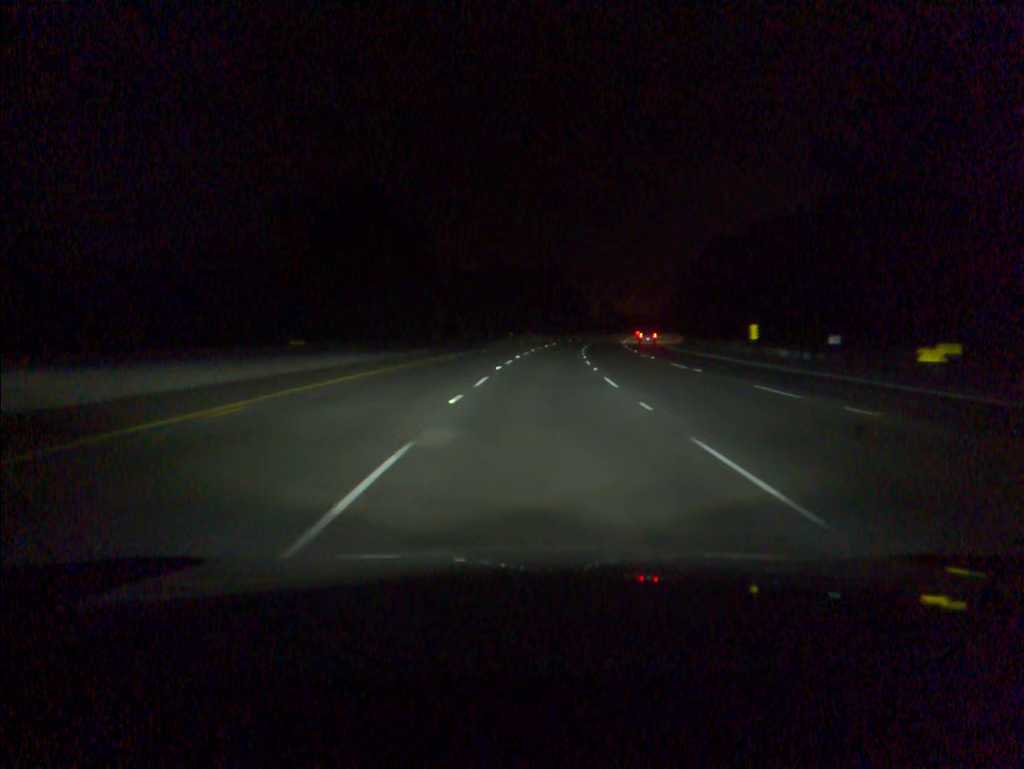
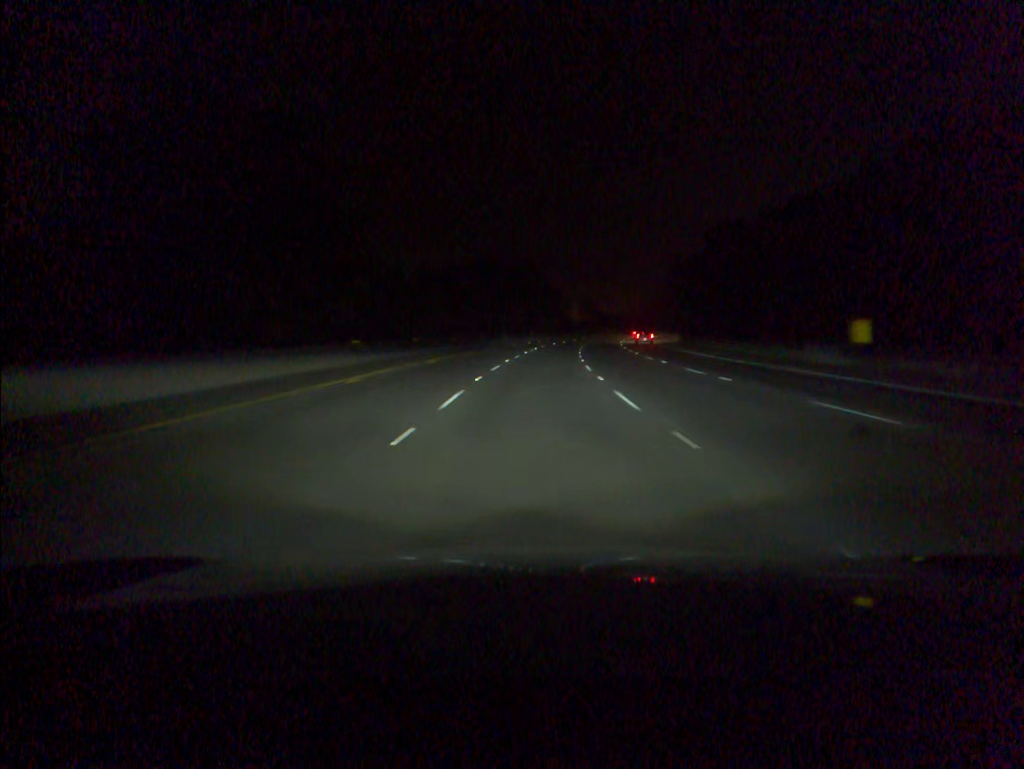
(+0.3, +19.4) m; +2°
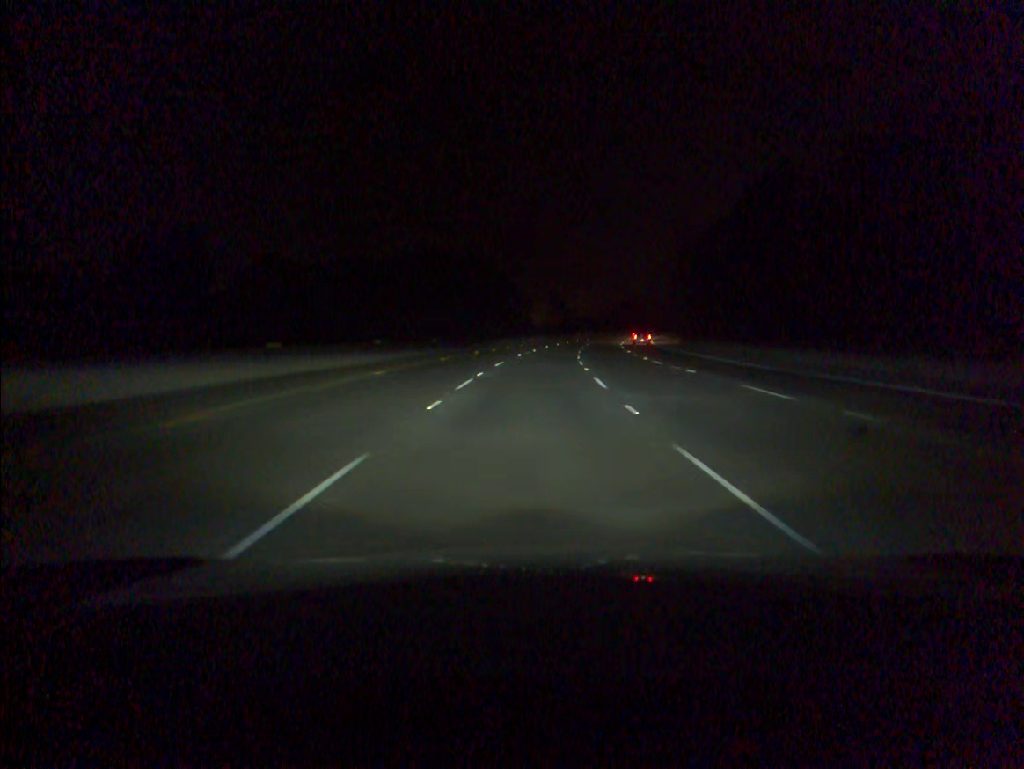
(+1.0, +38.9) m; +3°
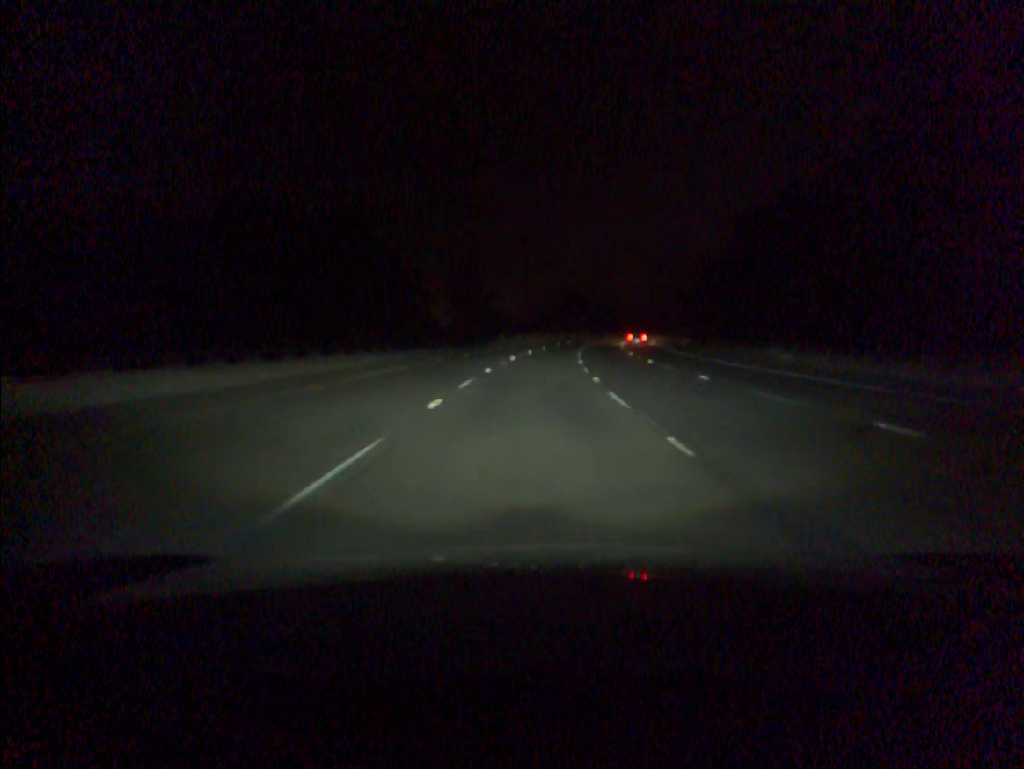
(+4.0, +77.7) m; +6°
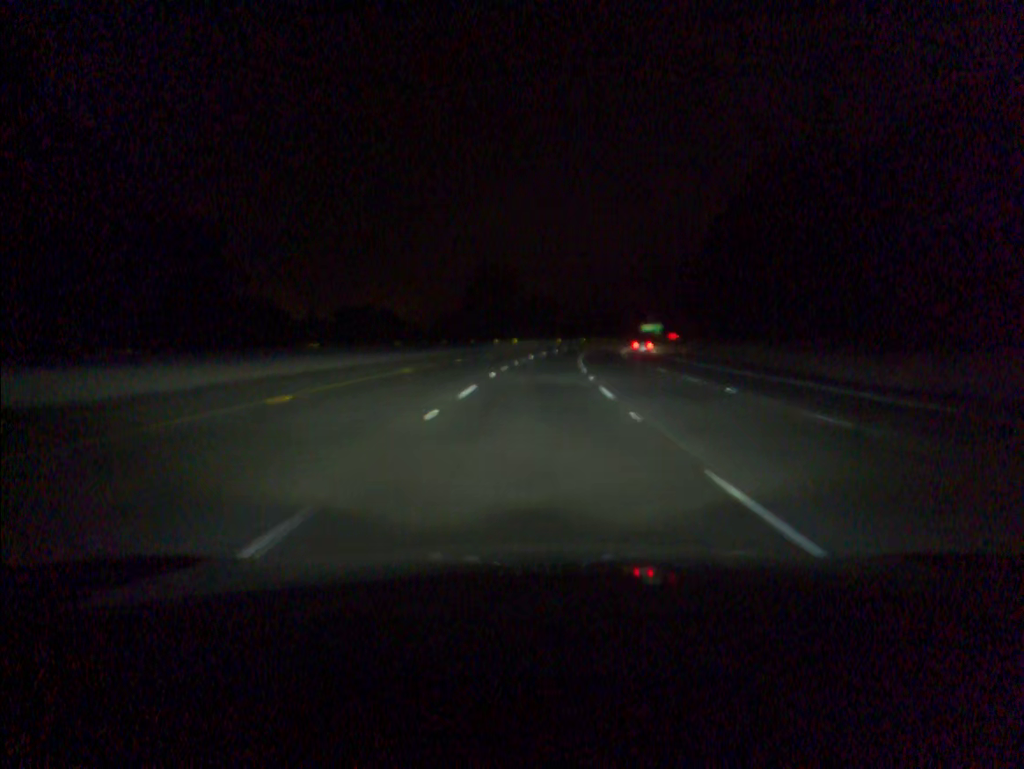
(+4.0, +77.4) m; +6°
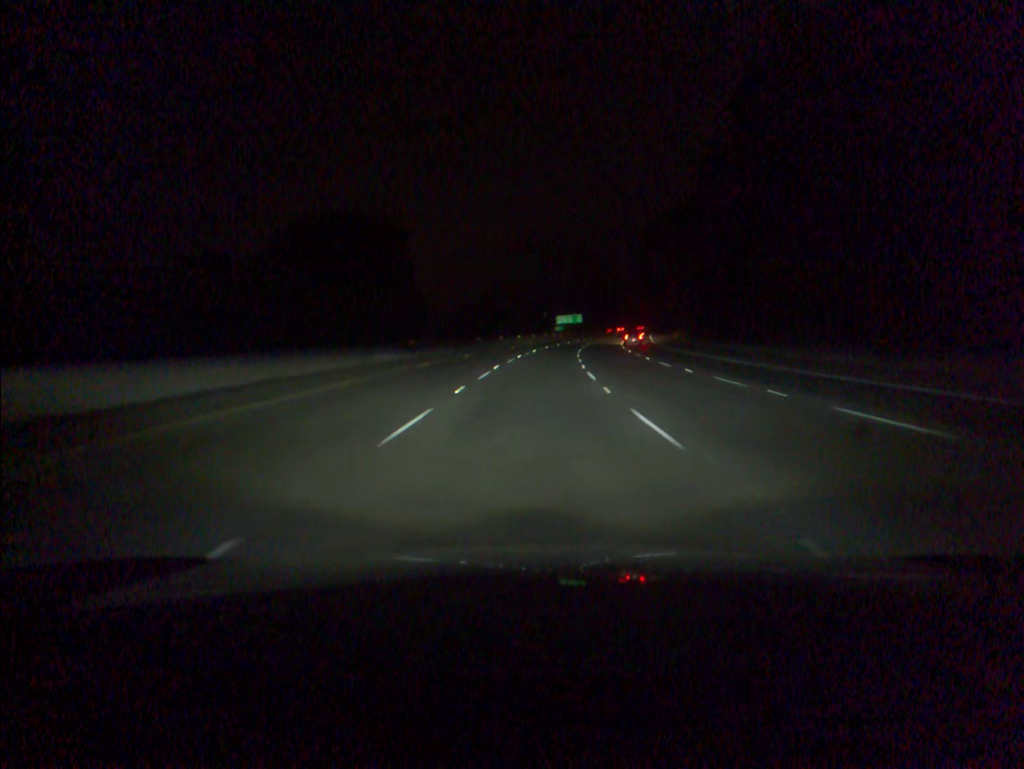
(+6.9, +96.1) m; +8°
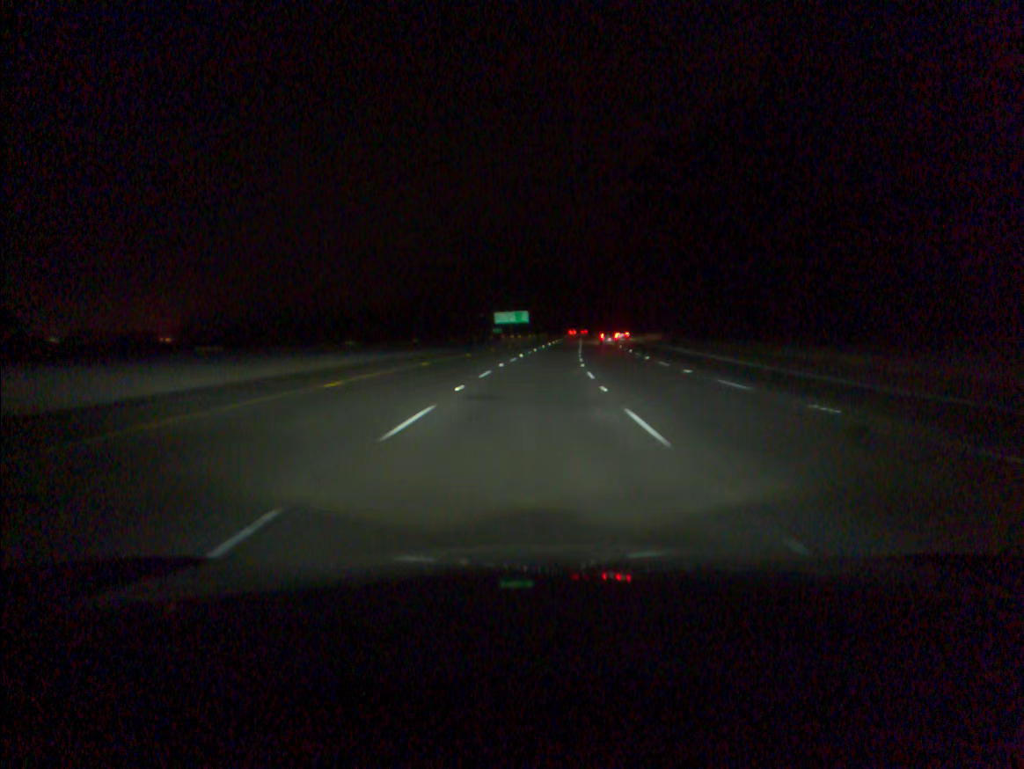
(+2.3, +57.7) m; +5°
